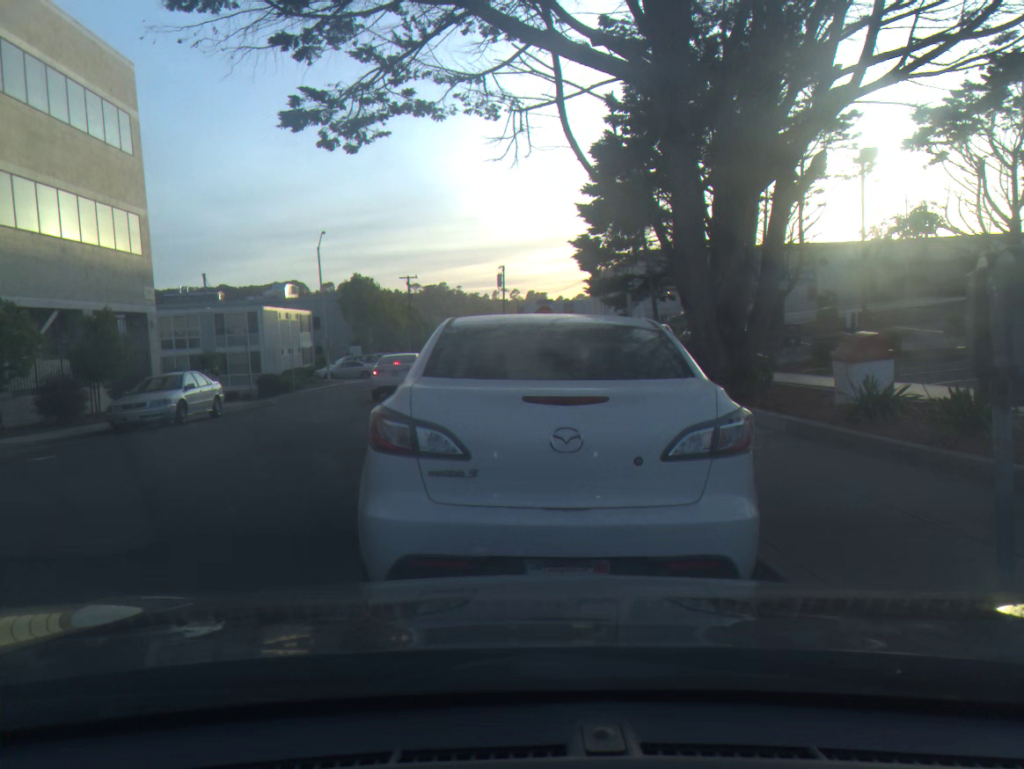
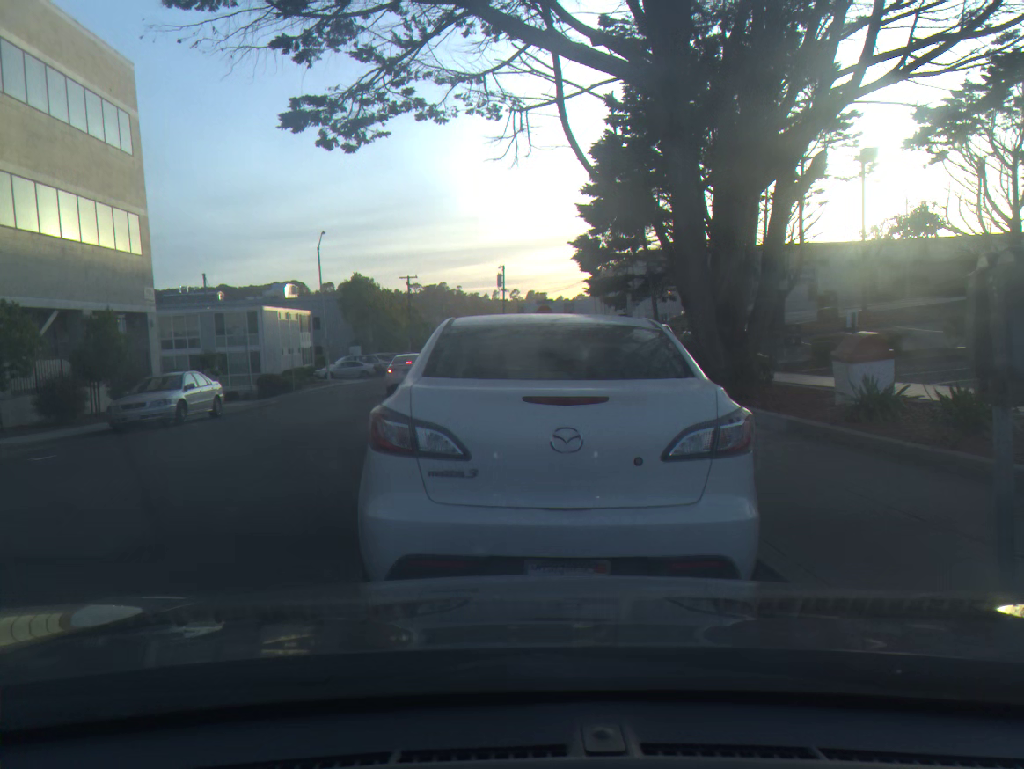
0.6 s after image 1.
(0.0, 0.0) m; 0°
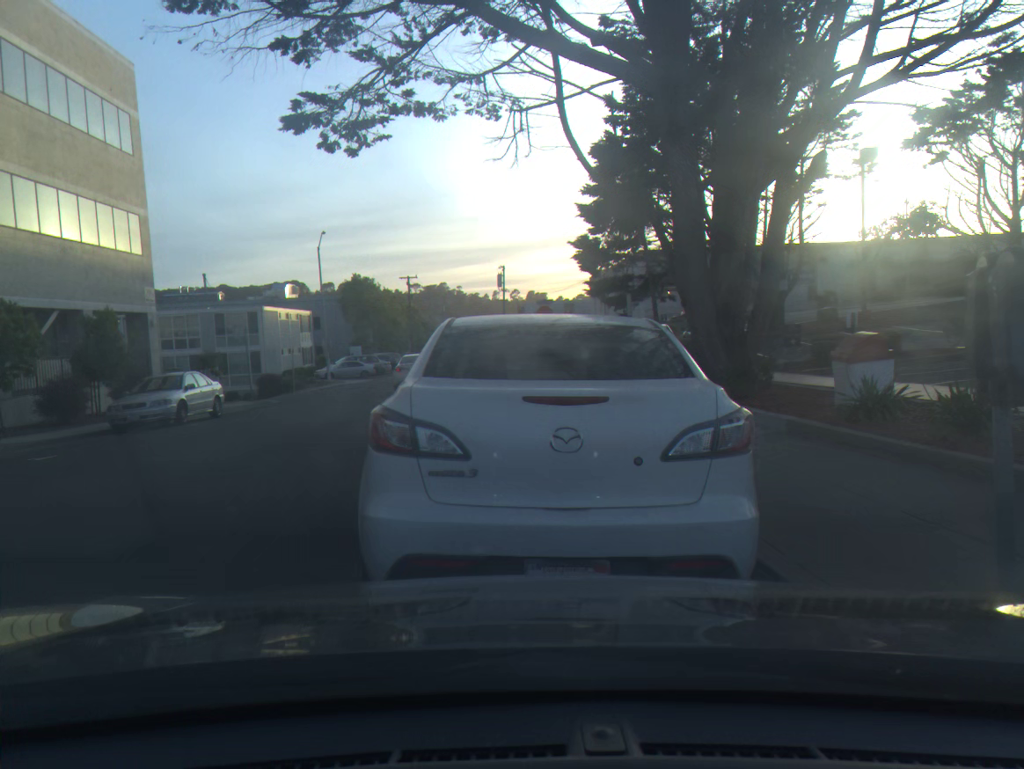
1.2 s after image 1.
(0.0, 0.0) m; 0°
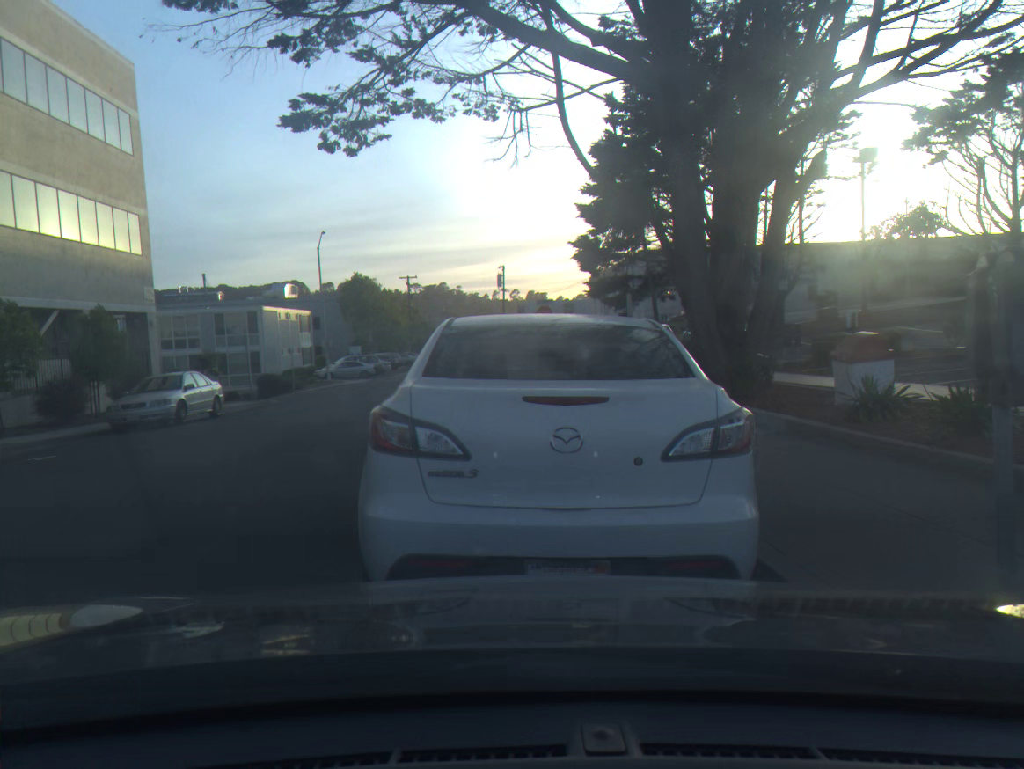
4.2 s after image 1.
(0.0, 0.0) m; 0°
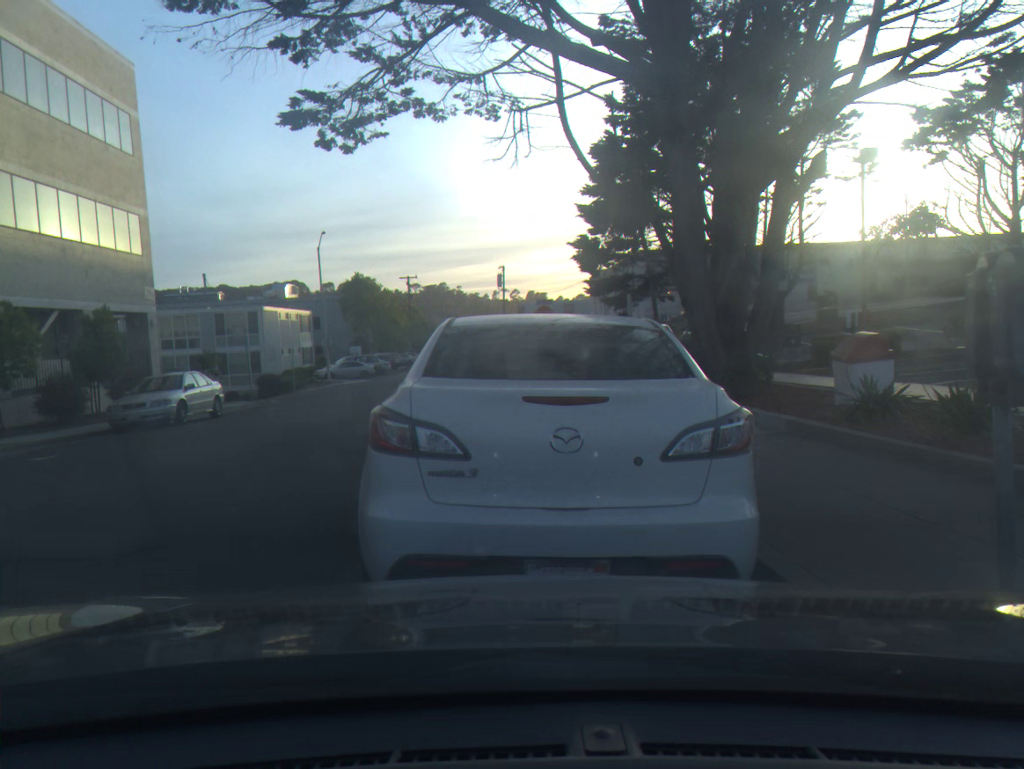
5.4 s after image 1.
(0.0, 0.0) m; 0°
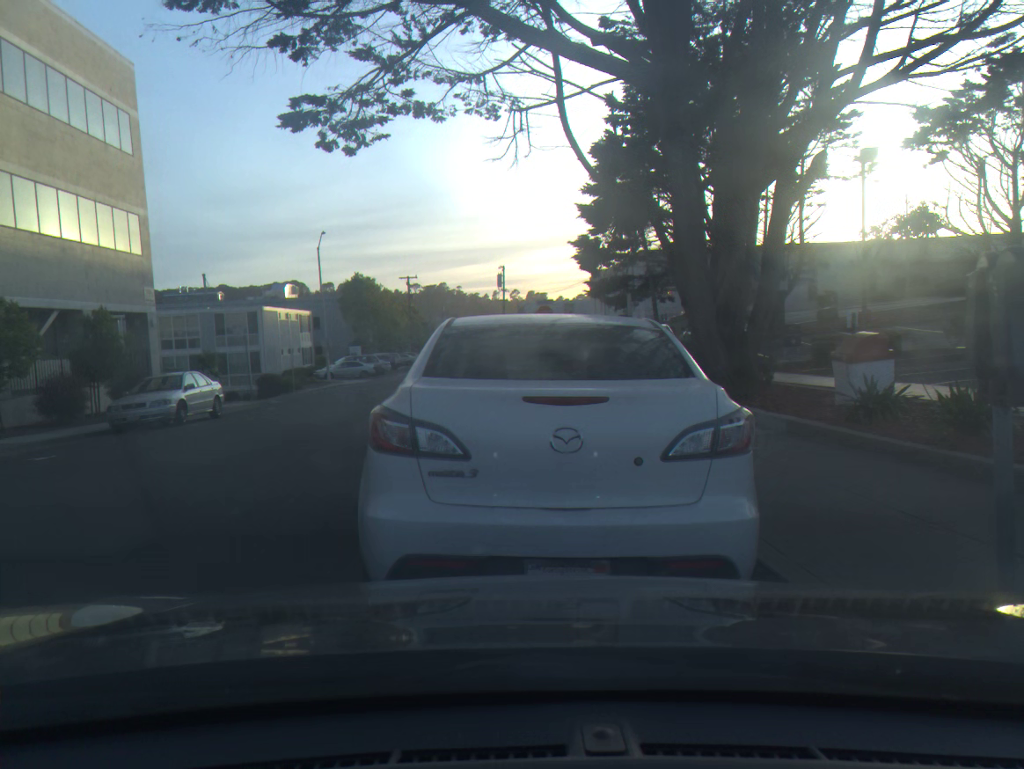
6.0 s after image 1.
(0.0, 0.0) m; 0°
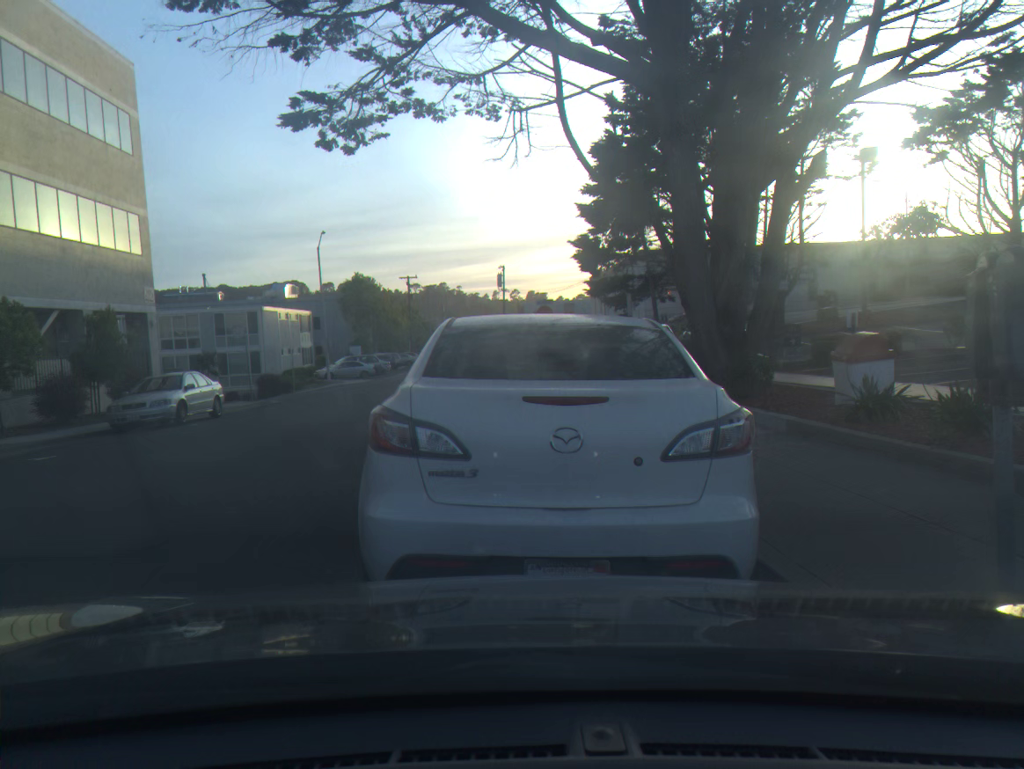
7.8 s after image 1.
(0.0, 0.0) m; 0°
